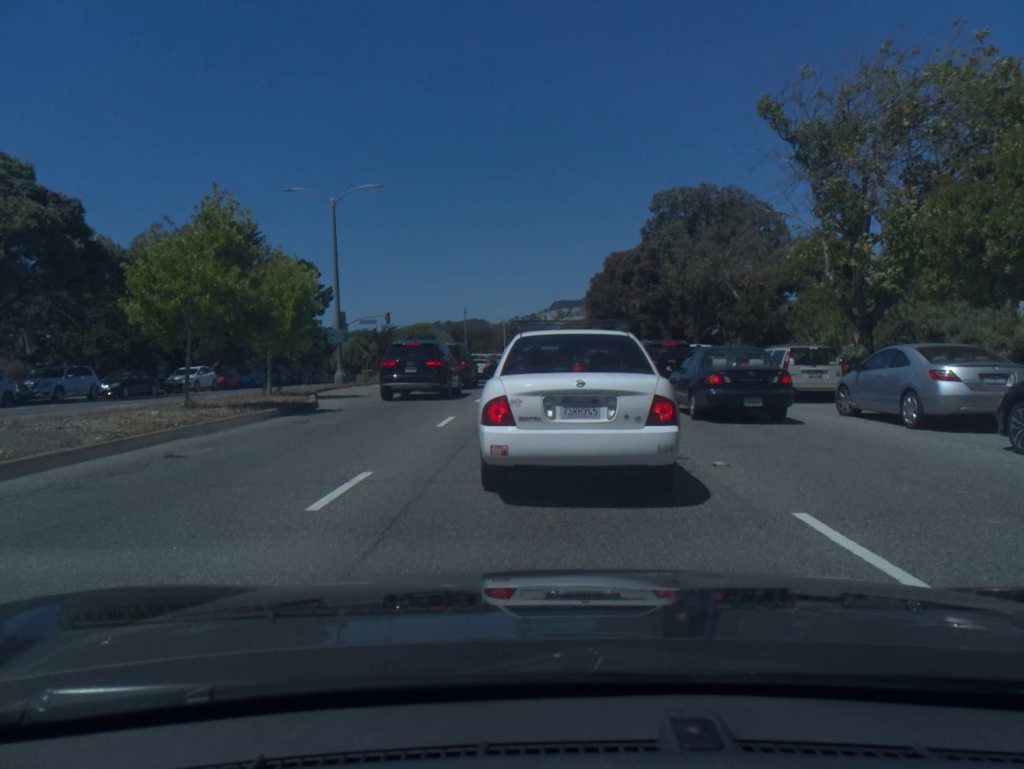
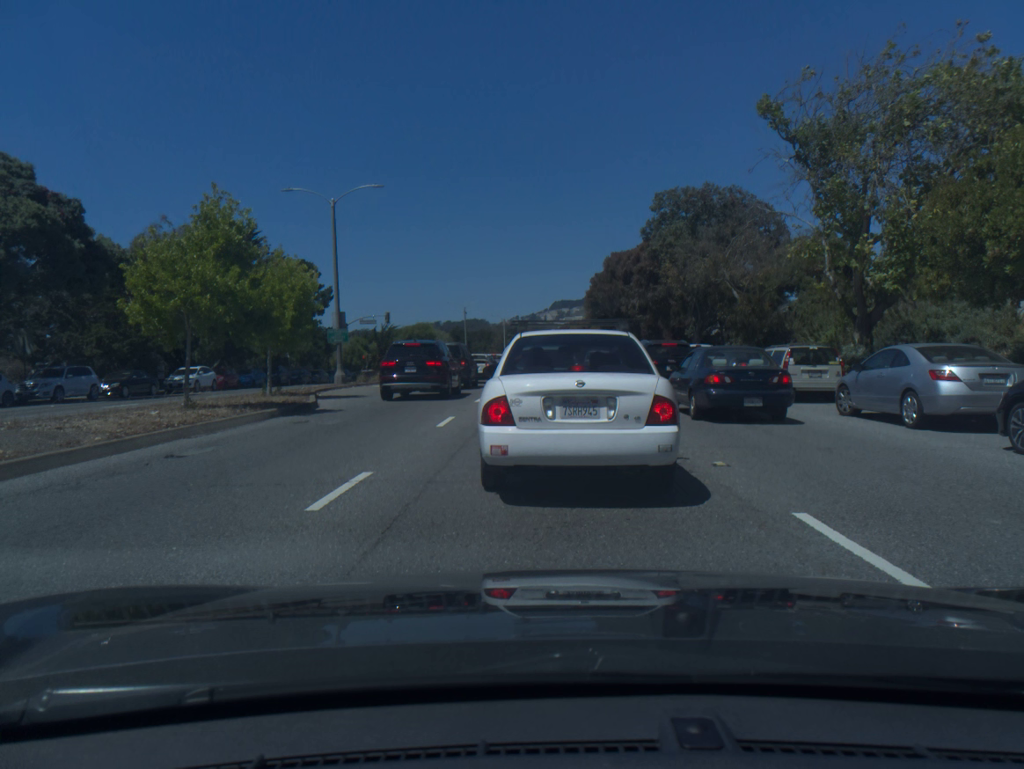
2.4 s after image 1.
(0.0, +0.1) m; 0°
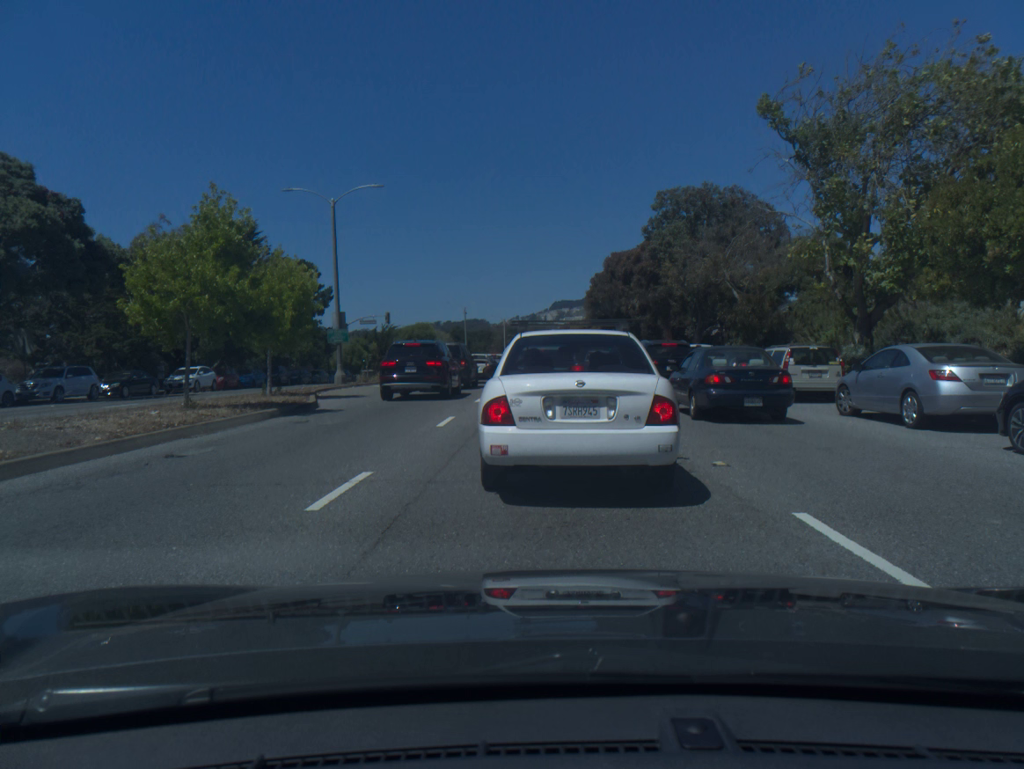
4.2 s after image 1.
(0.0, 0.0) m; 0°
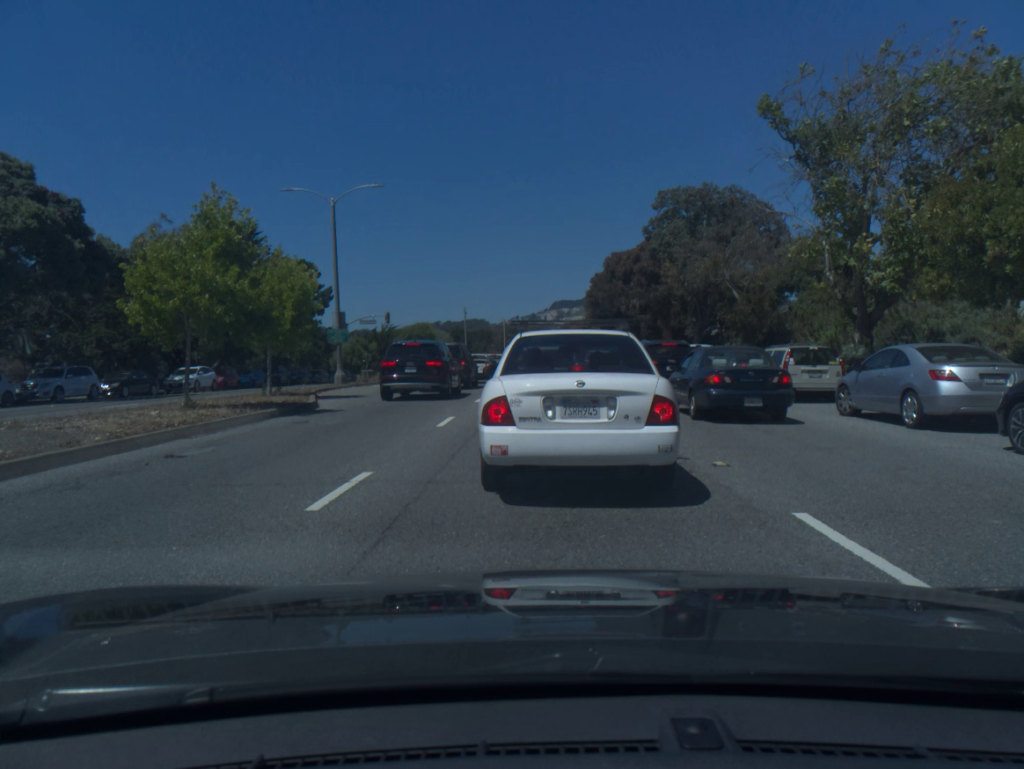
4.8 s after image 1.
(0.0, 0.0) m; 0°
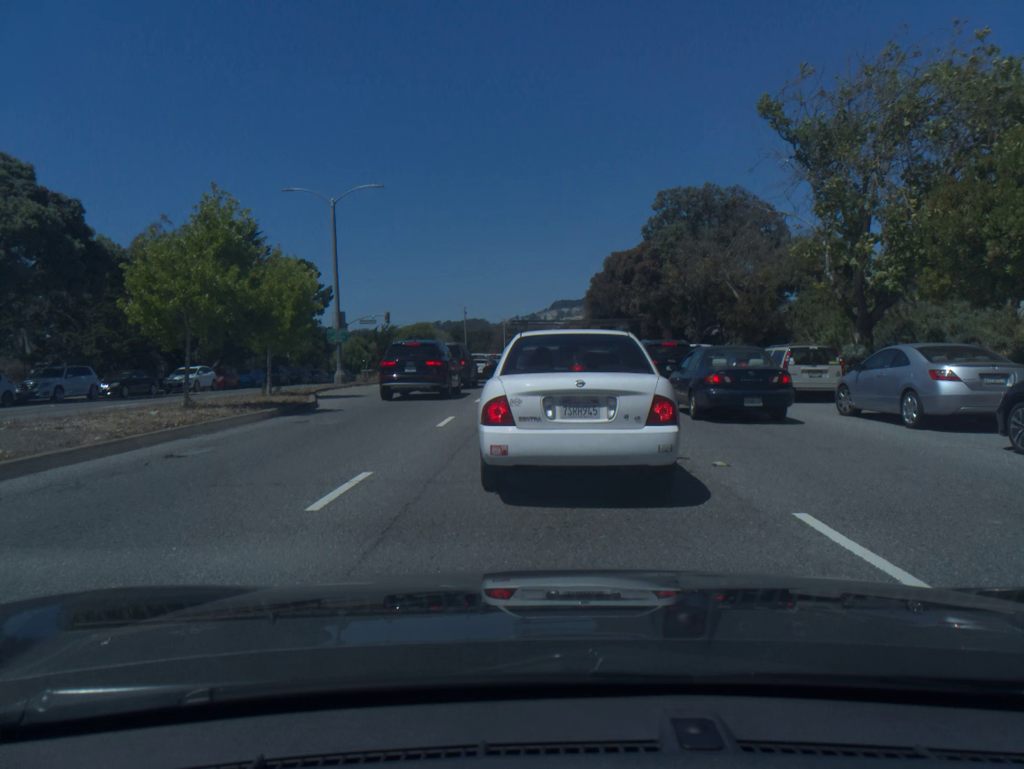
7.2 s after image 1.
(0.0, 0.0) m; 0°
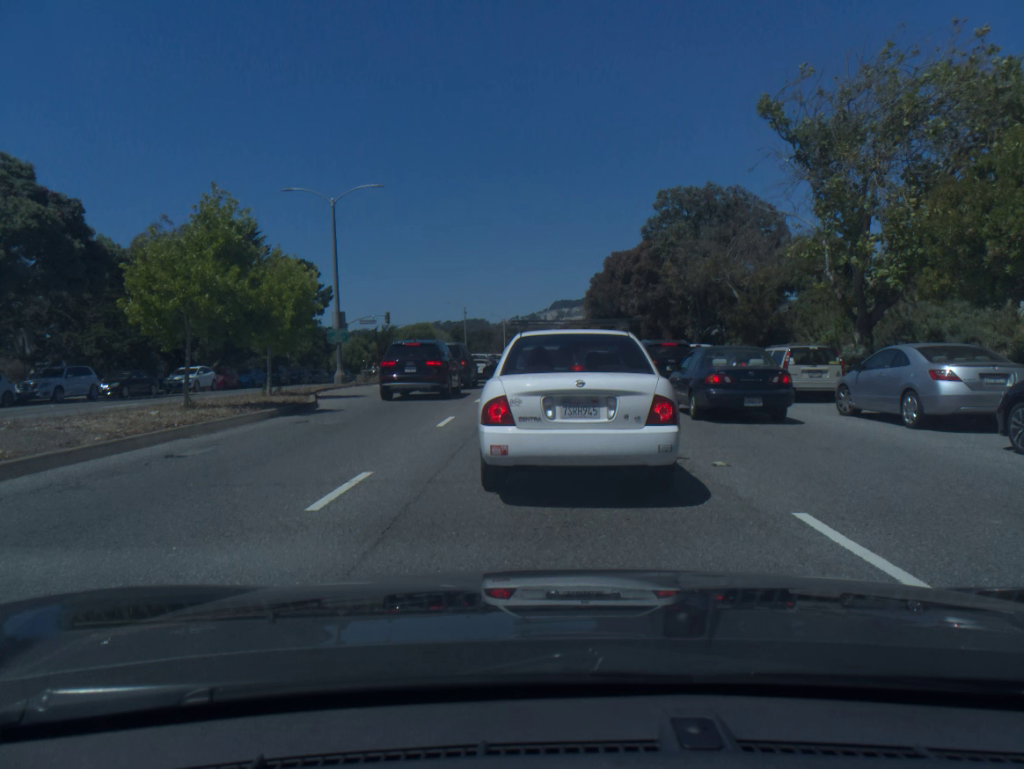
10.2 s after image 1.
(0.0, 0.0) m; 0°
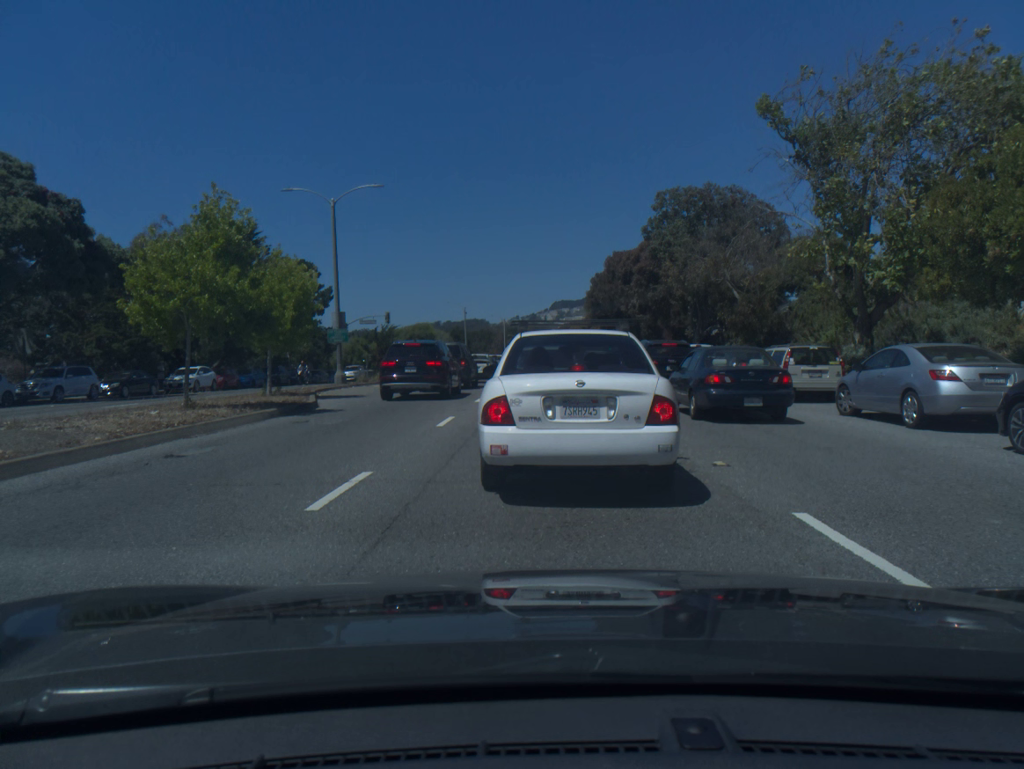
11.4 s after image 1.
(0.0, 0.0) m; 0°
